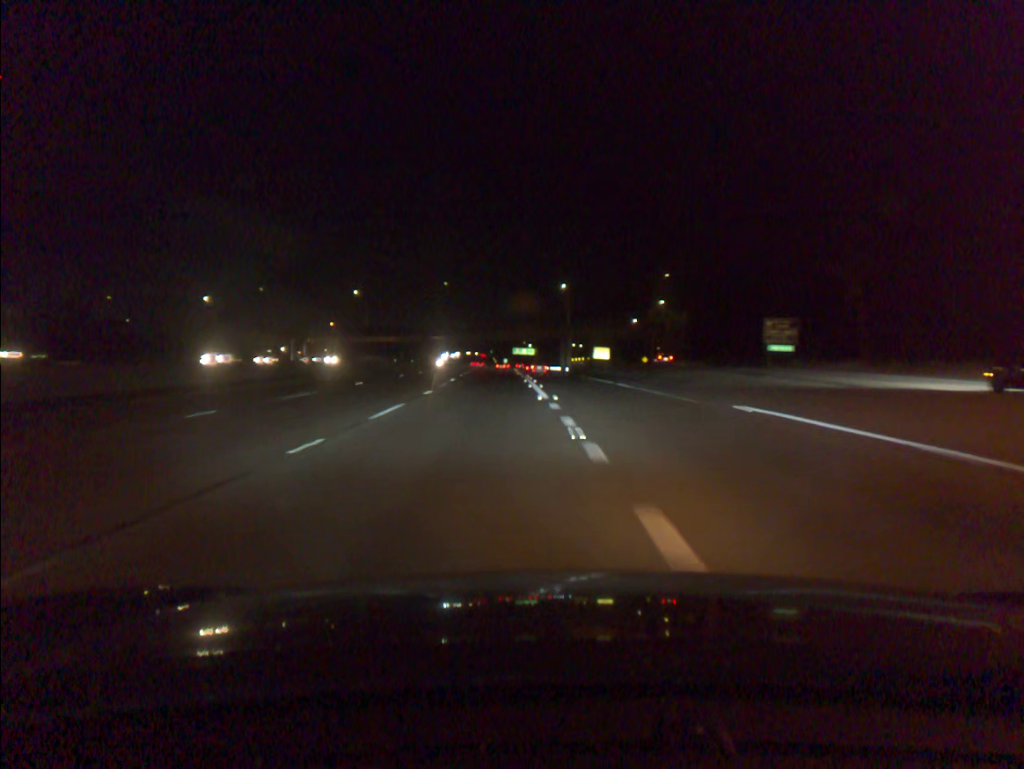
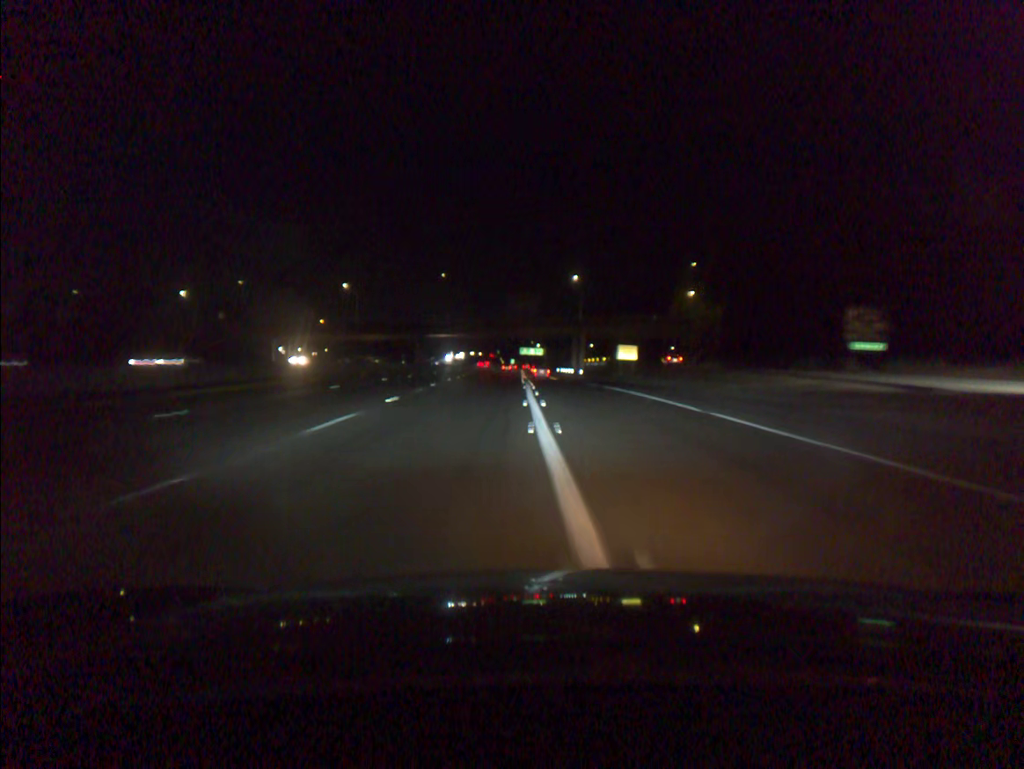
(-0.1, +18.2) m; -1°
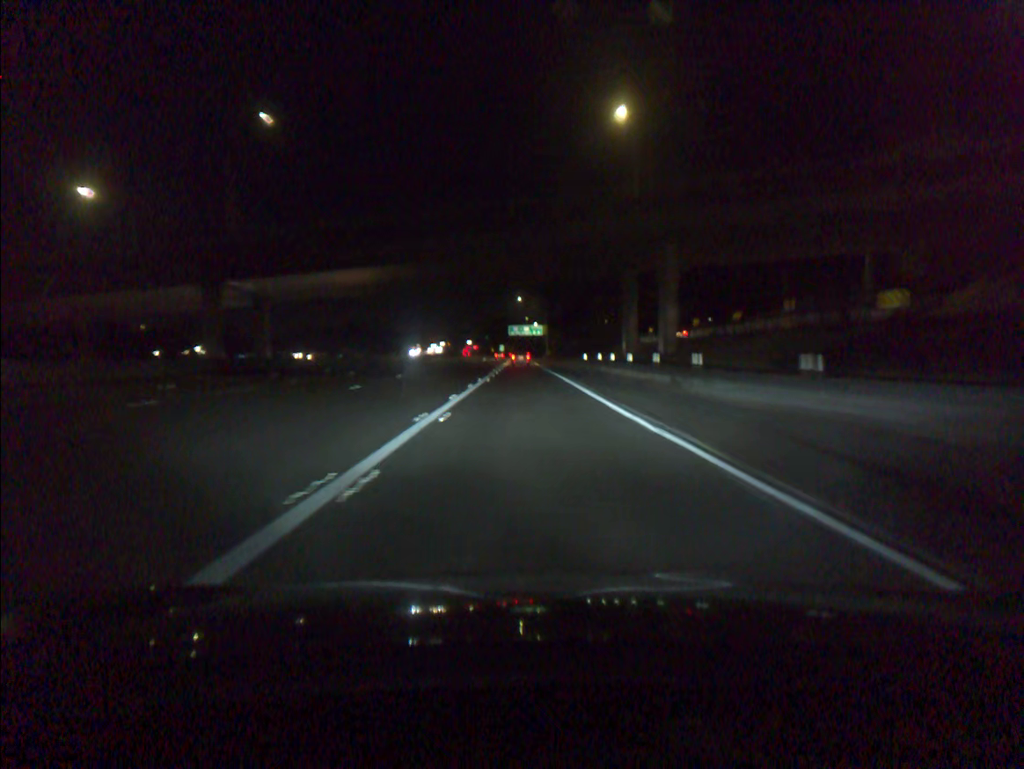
(0.0, +91.9) m; 0°
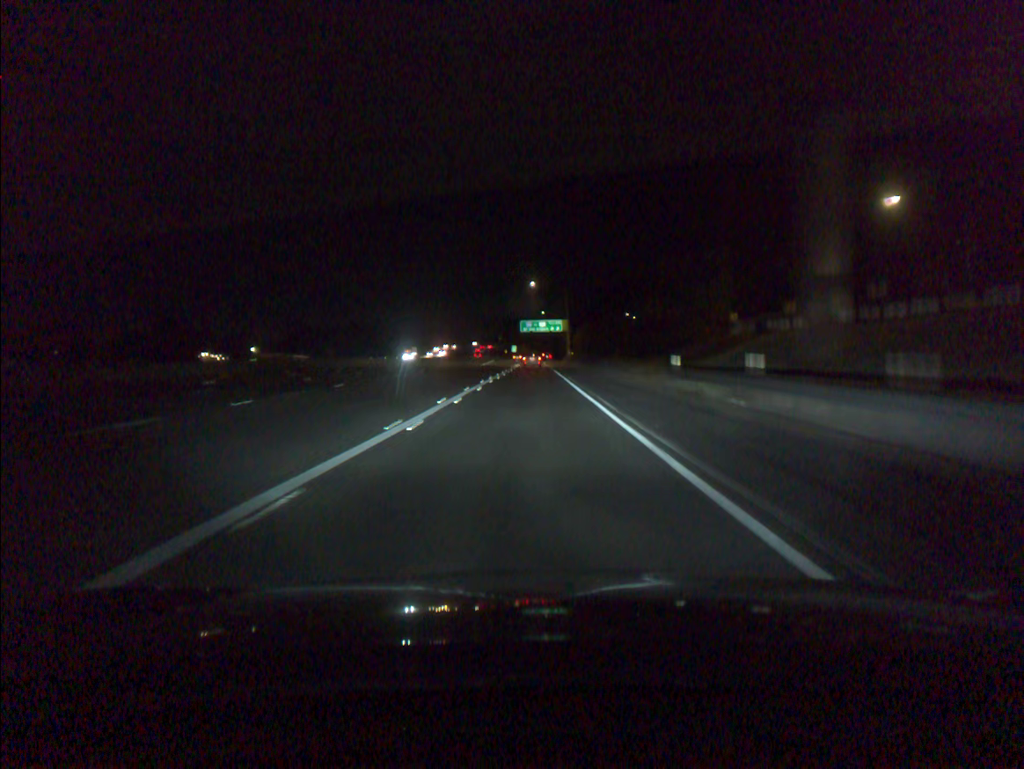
(-0.4, +36.8) m; -1°
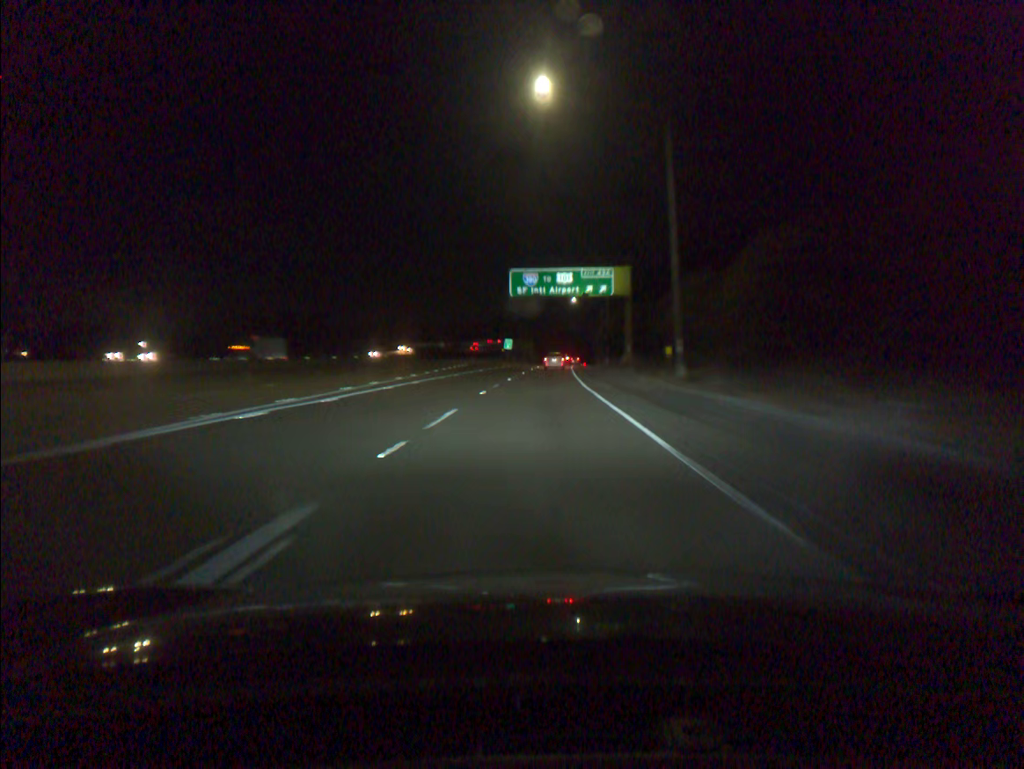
(-1.0, +90.3) m; -1°
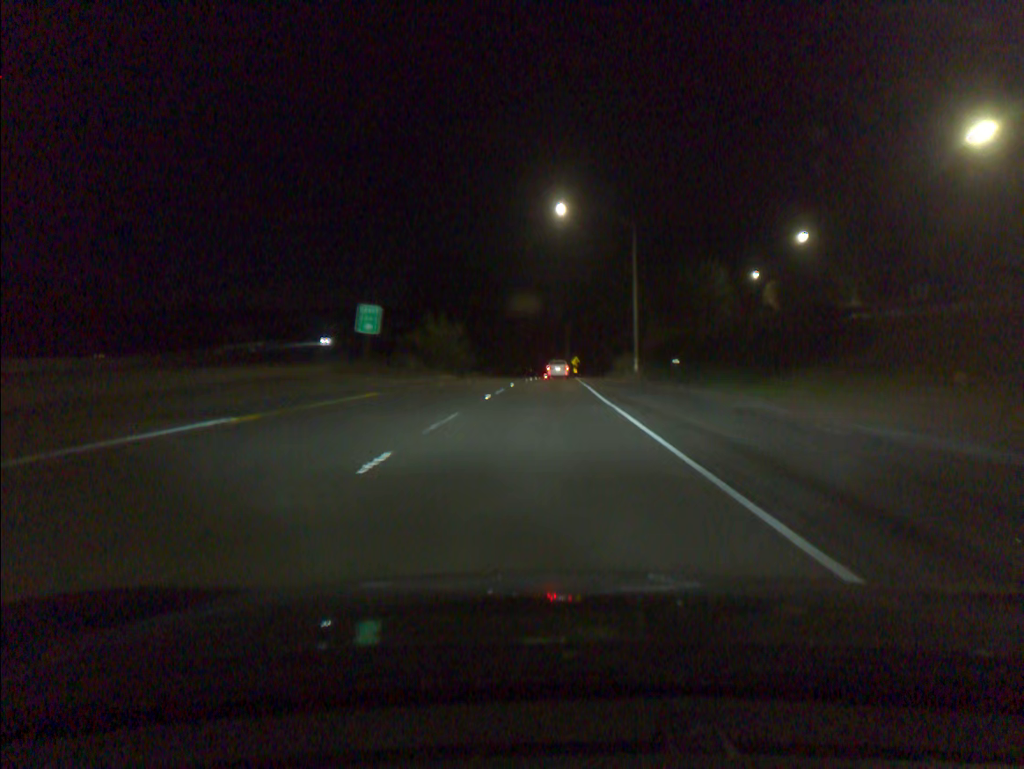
(+2.0, +87.9) m; +3°
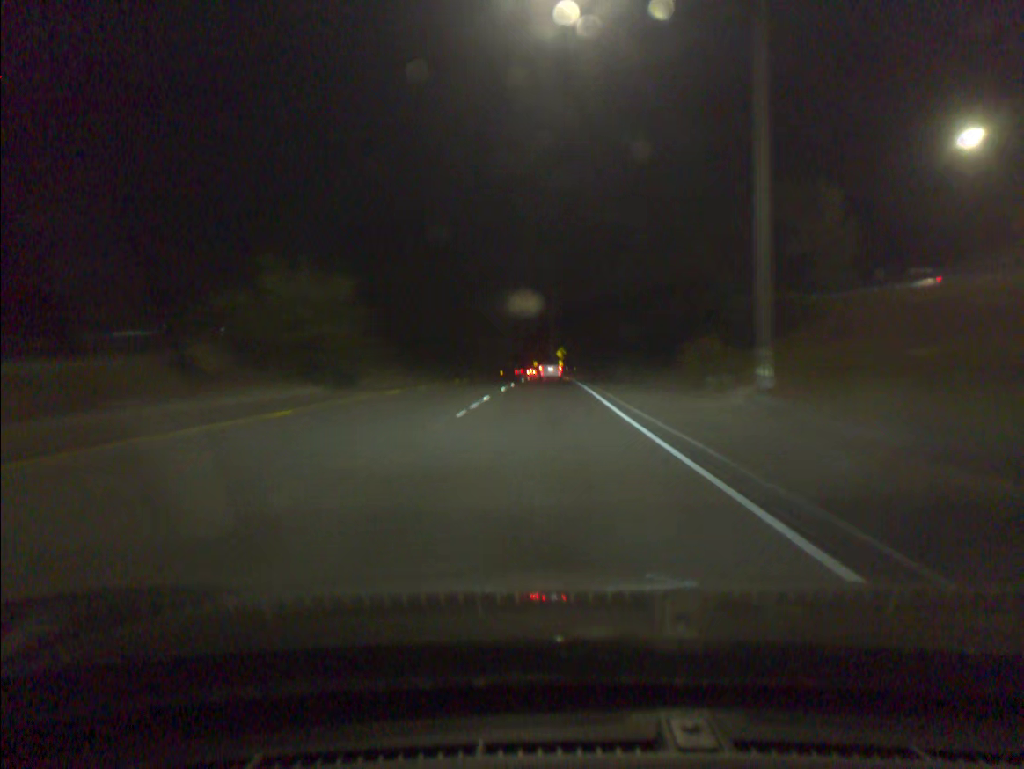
(+0.4, +34.5) m; +1°
